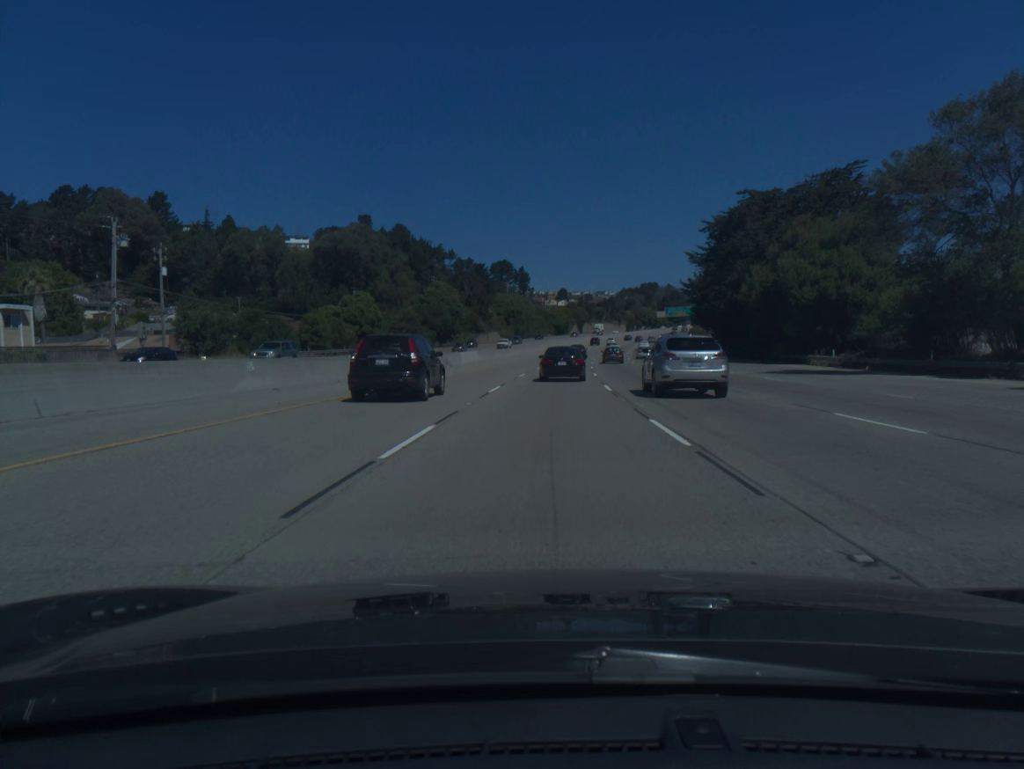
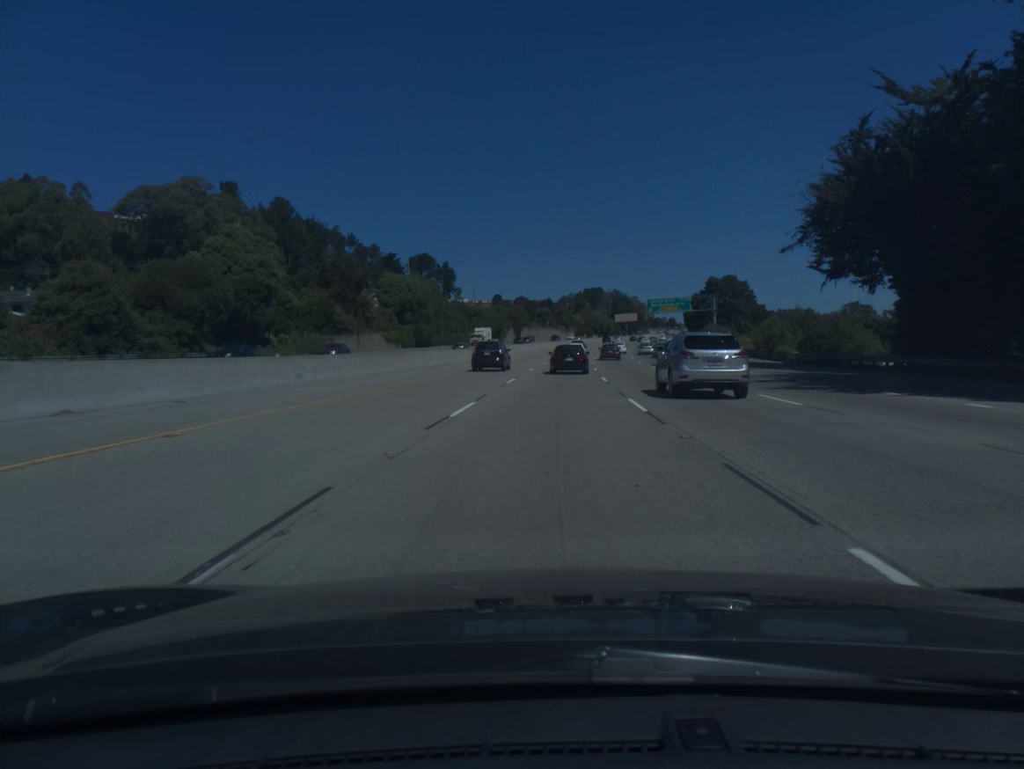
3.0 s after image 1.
(+3.2, +81.9) m; +5°
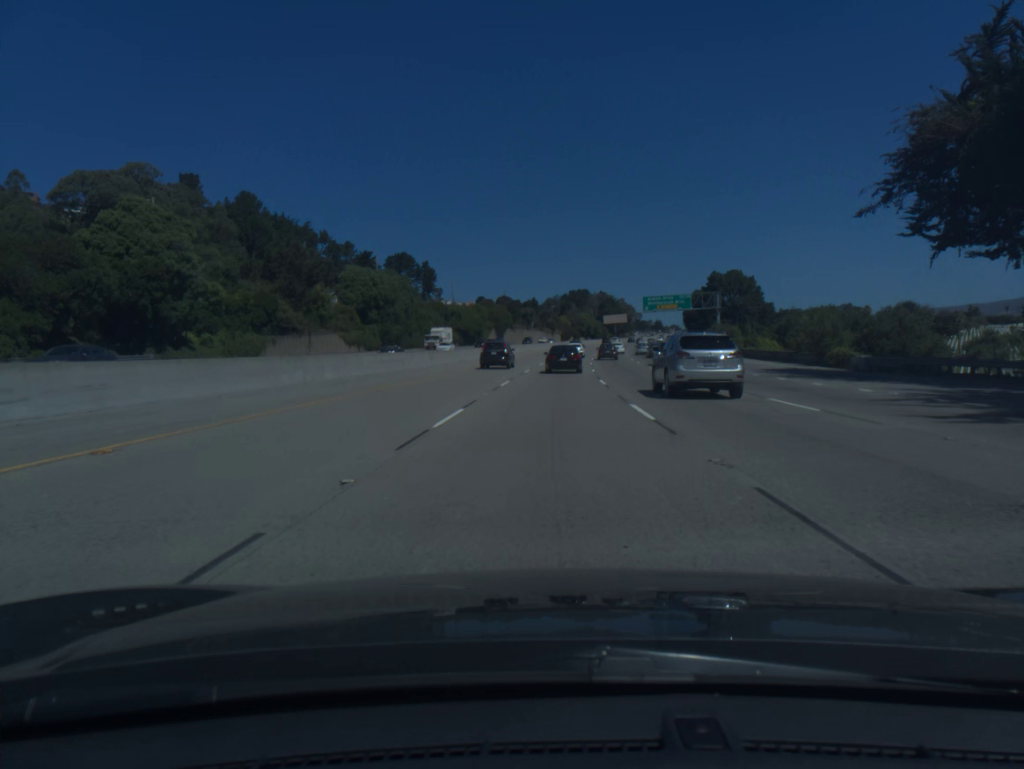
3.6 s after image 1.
(+0.2, +16.2) m; +1°
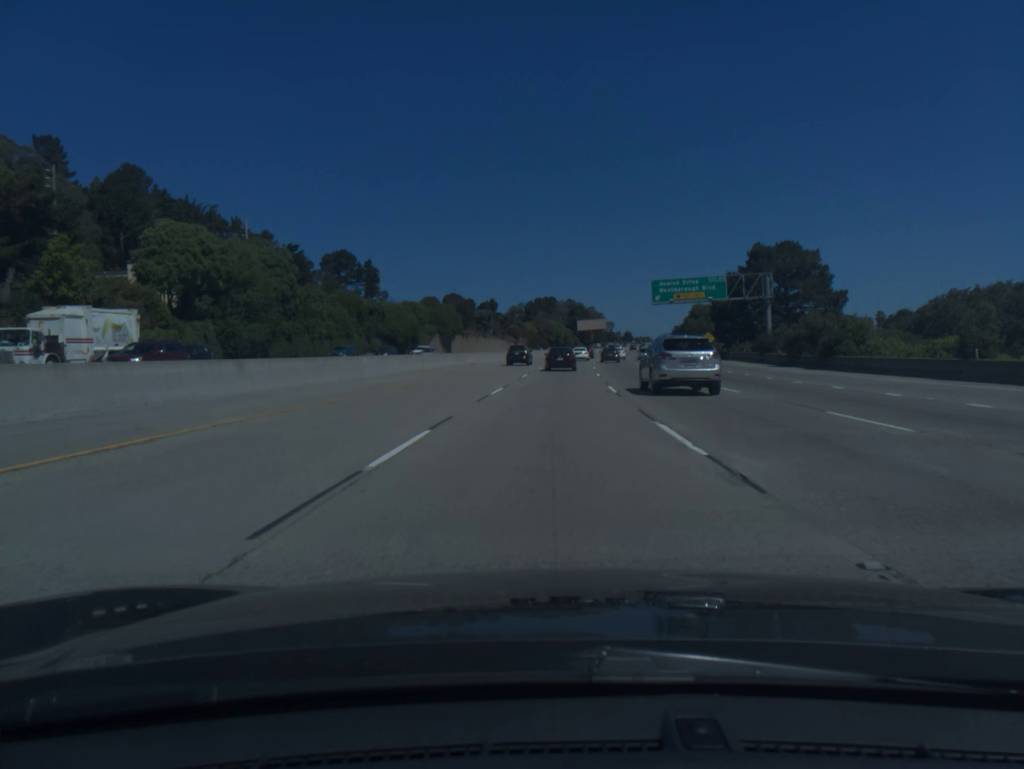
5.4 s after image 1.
(+1.1, +48.3) m; +3°
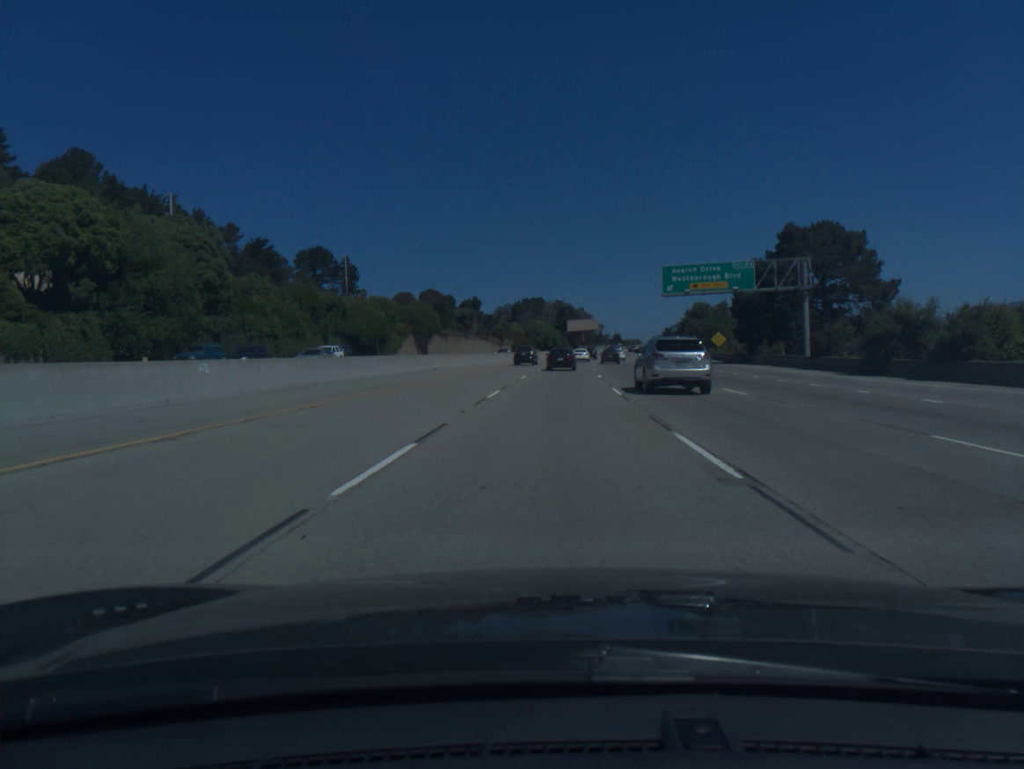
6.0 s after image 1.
(+0.1, +16.1) m; +1°
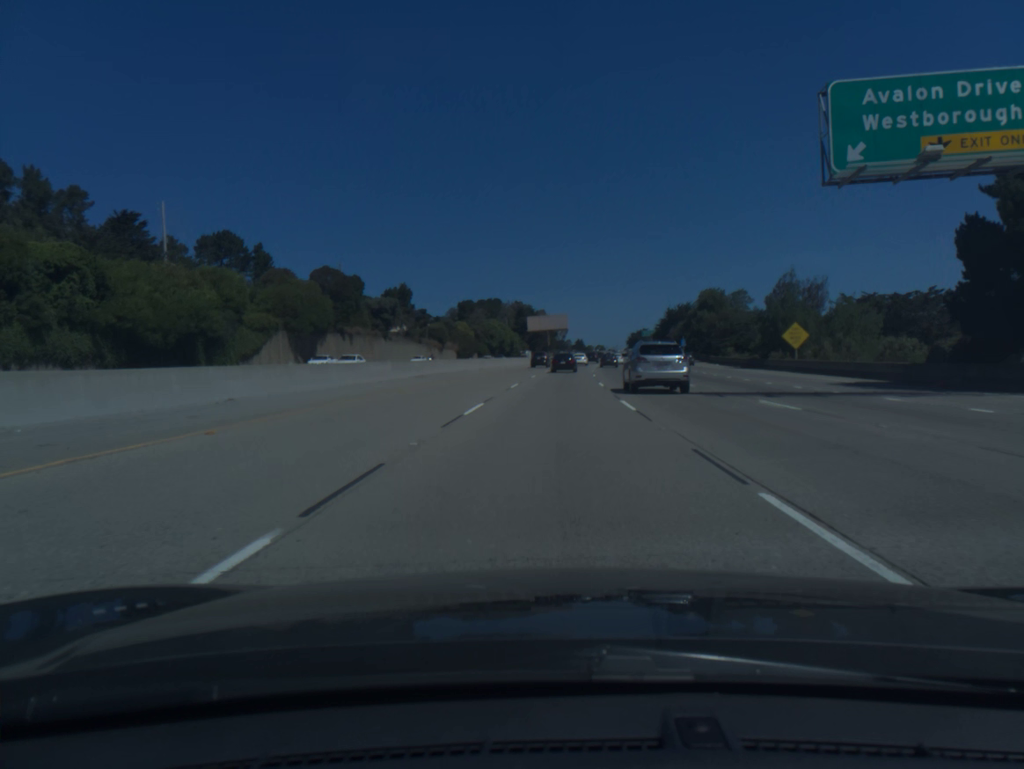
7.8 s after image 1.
(+1.3, +48.6) m; +3°
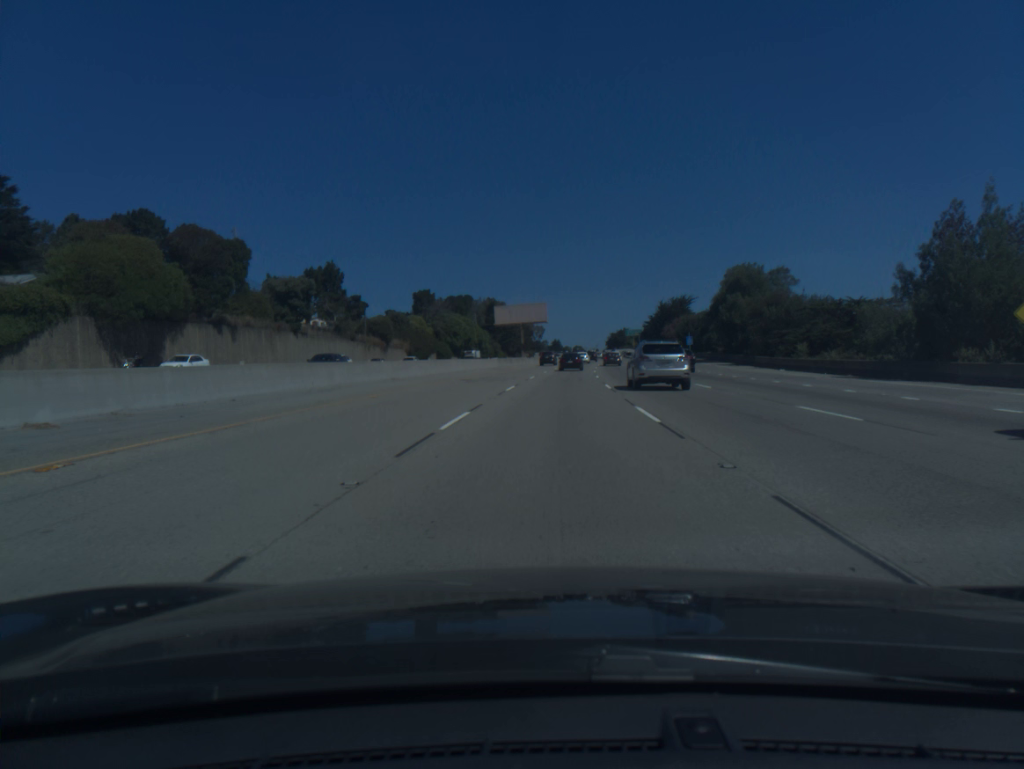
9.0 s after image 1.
(+0.5, +33.0) m; +2°
